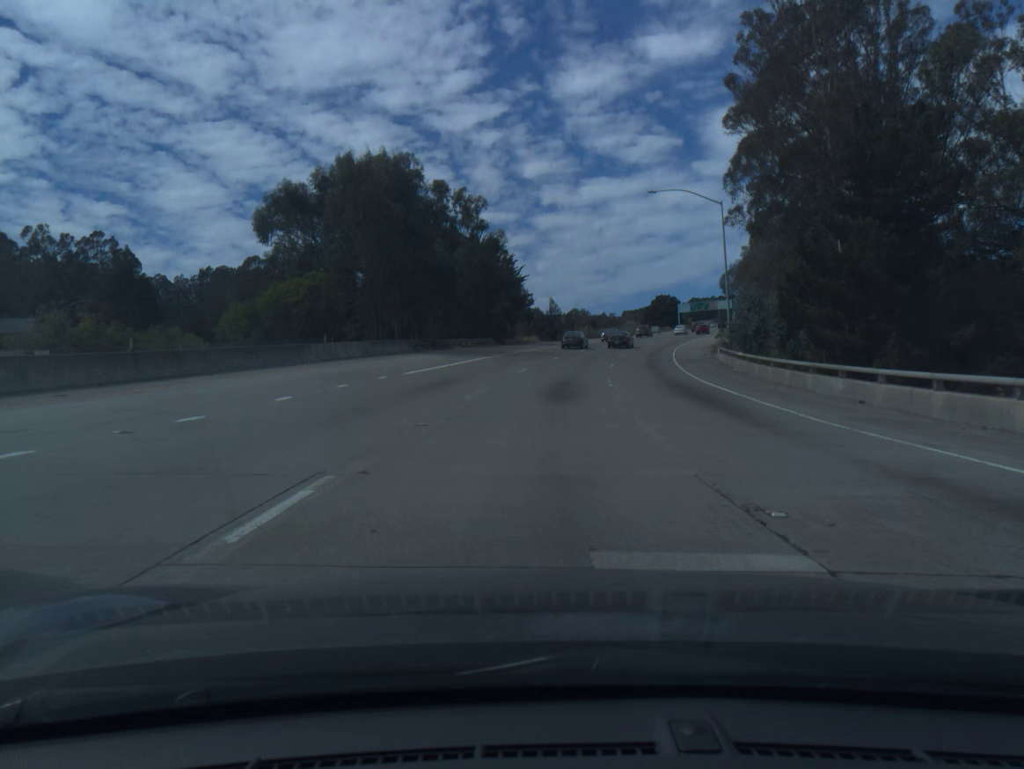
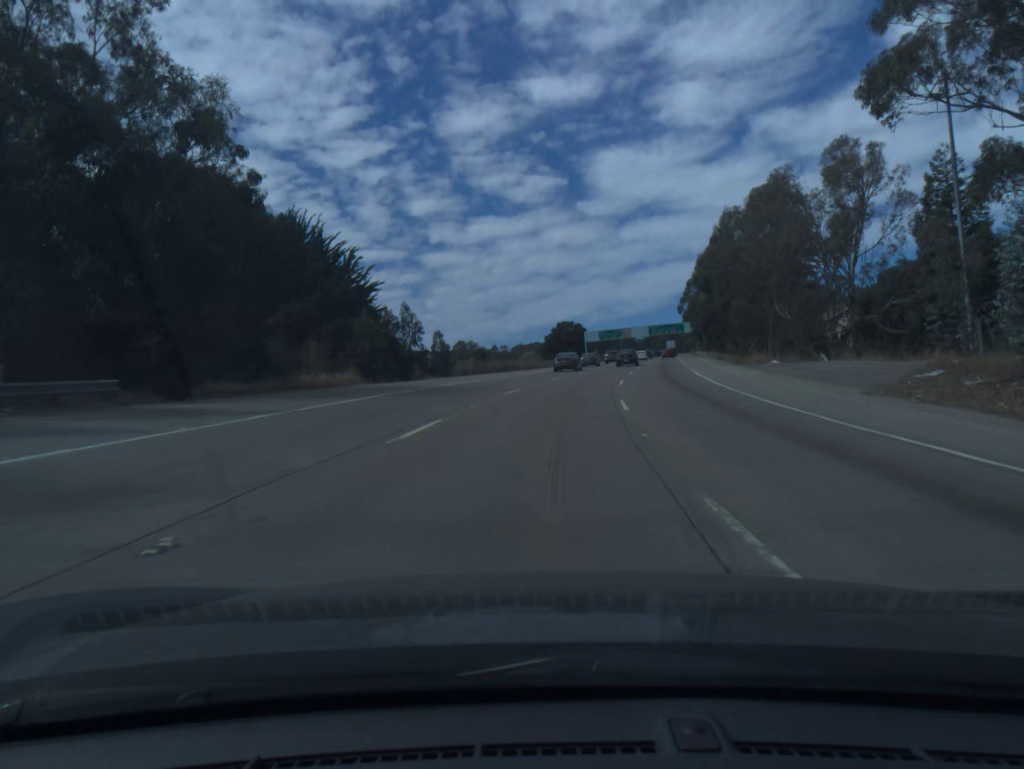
(+3.6, +51.4) m; +8°
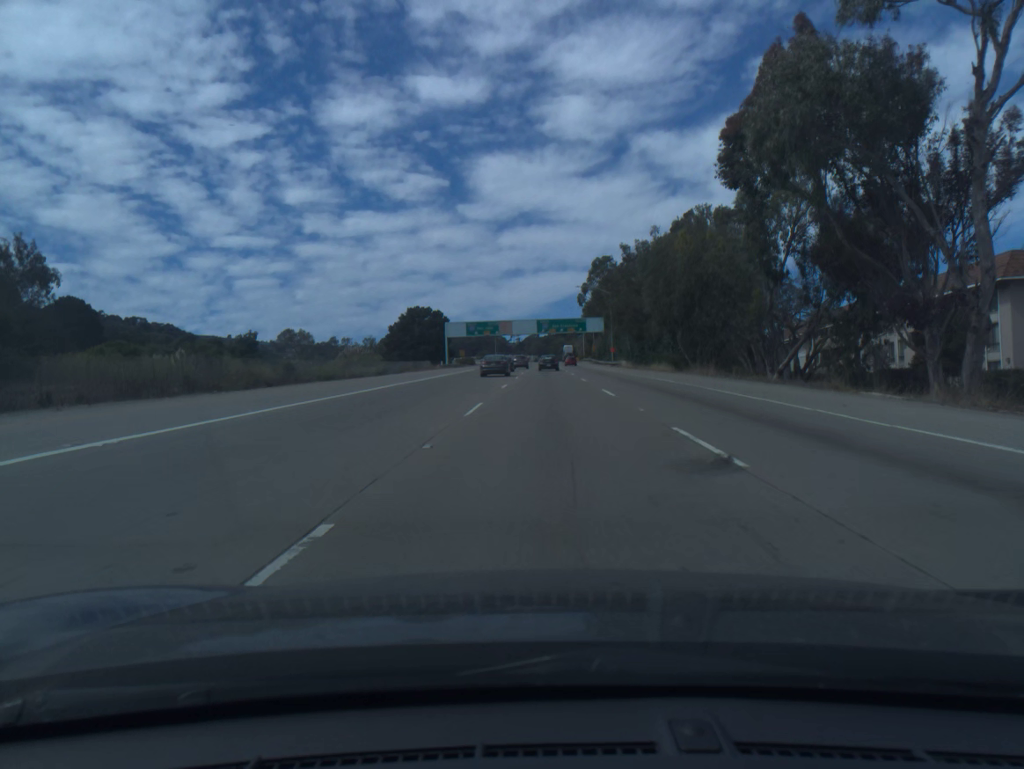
(+6.0, +66.3) m; +9°
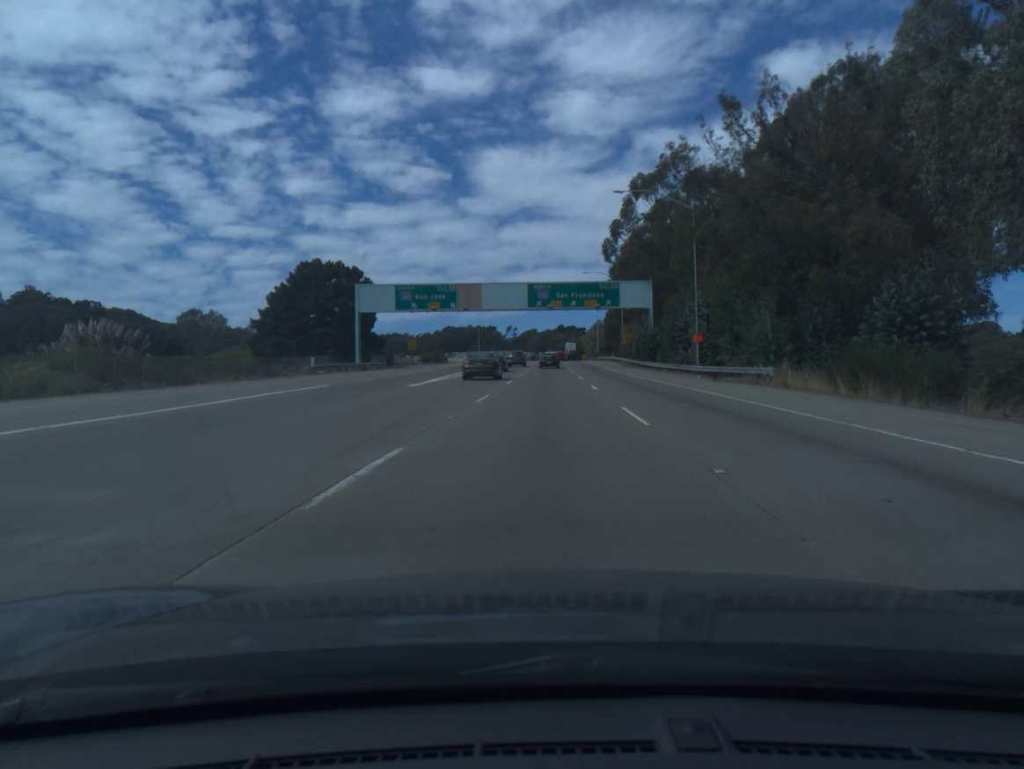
(+0.6, +67.2) m; 0°
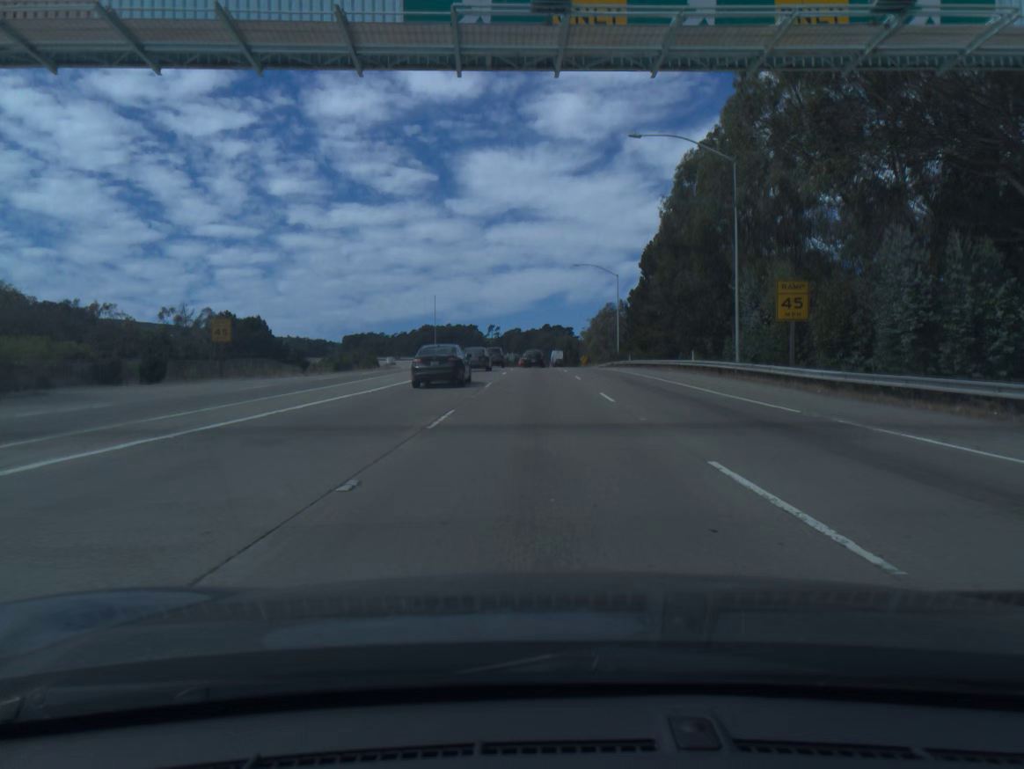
(+0.6, +66.3) m; +1°
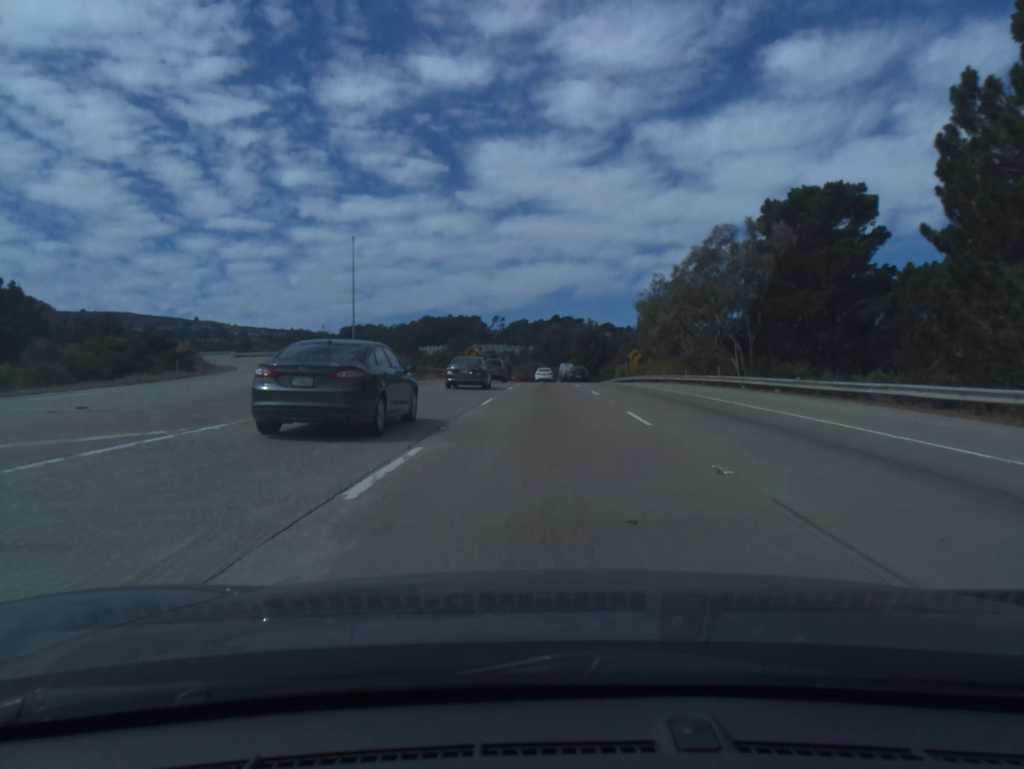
(-0.6, +78.3) m; -1°
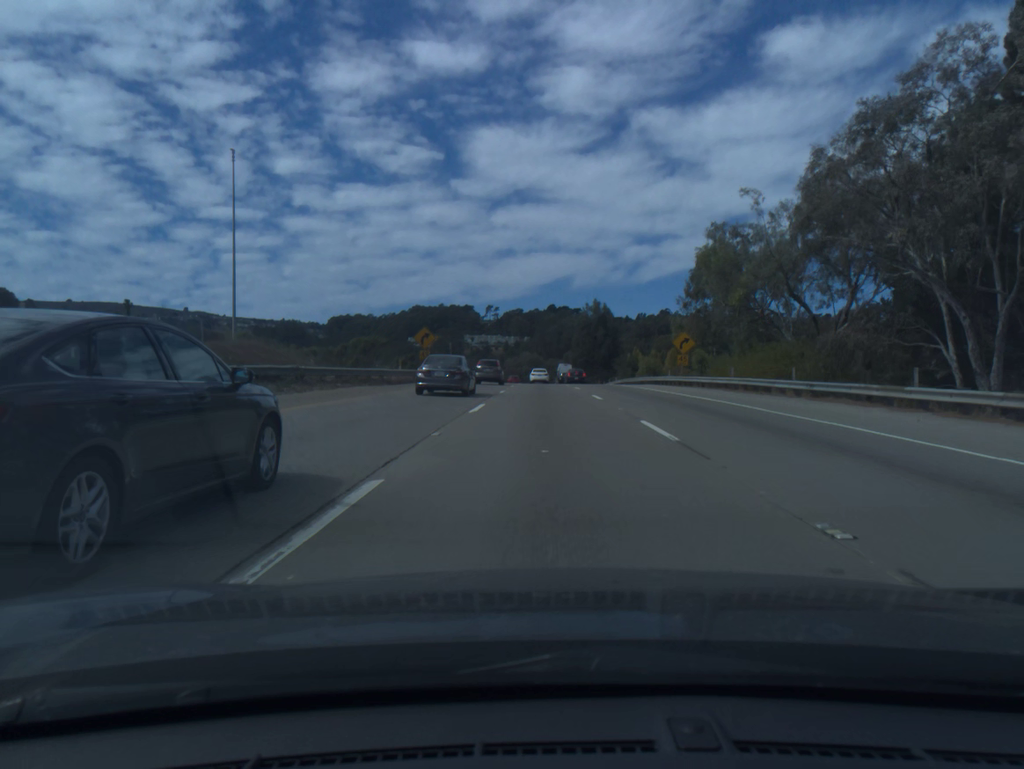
(+0.1, +32.0) m; 0°
